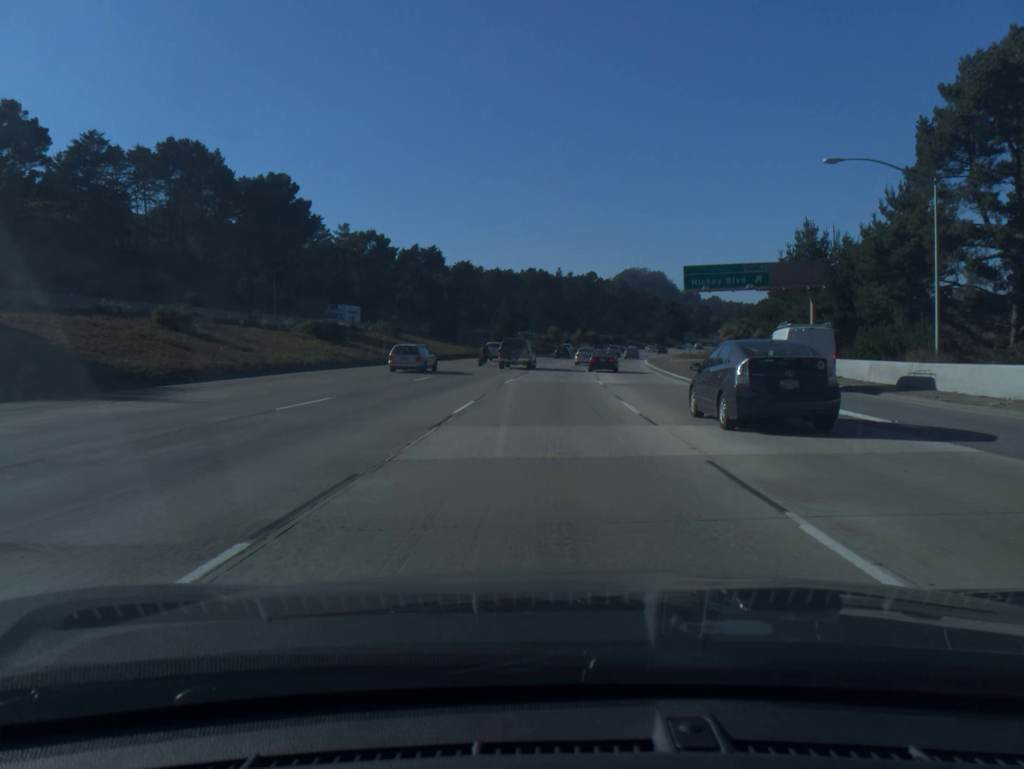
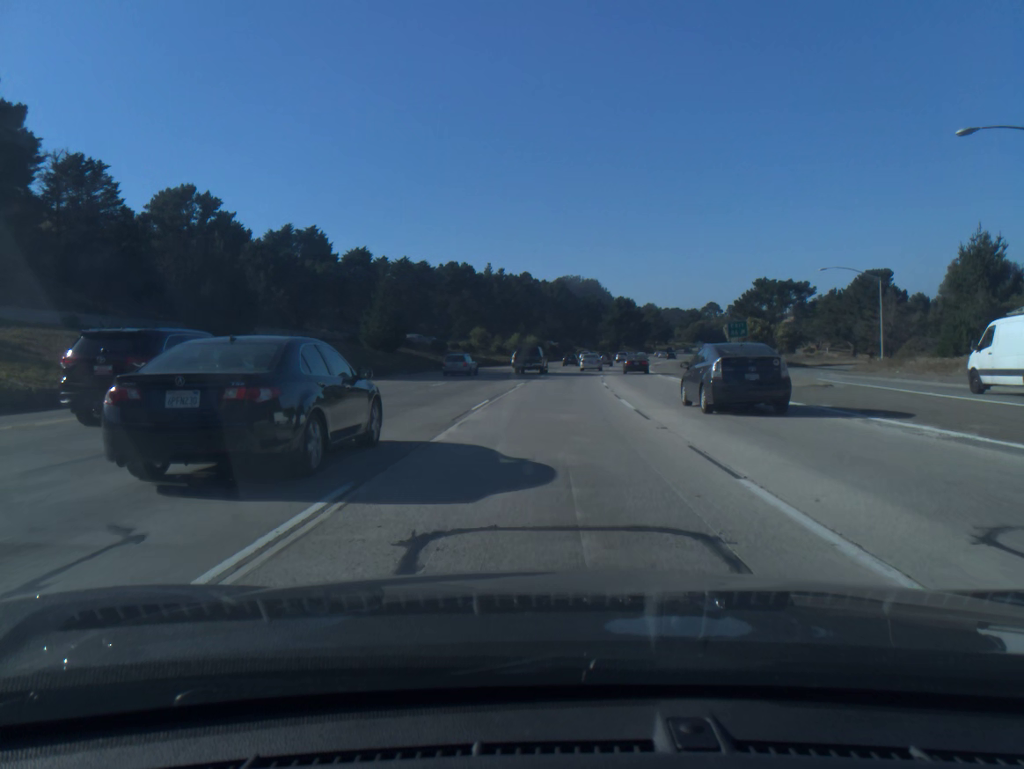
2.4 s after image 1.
(+1.9, +55.6) m; +5°
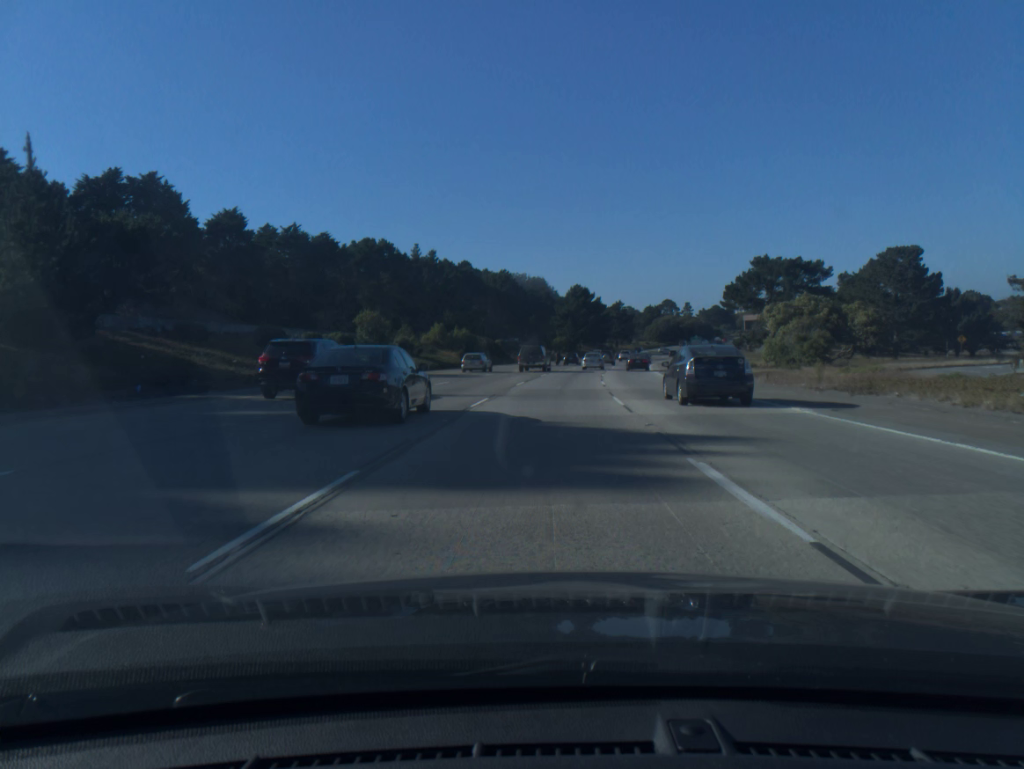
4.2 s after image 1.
(+1.6, +42.6) m; +4°
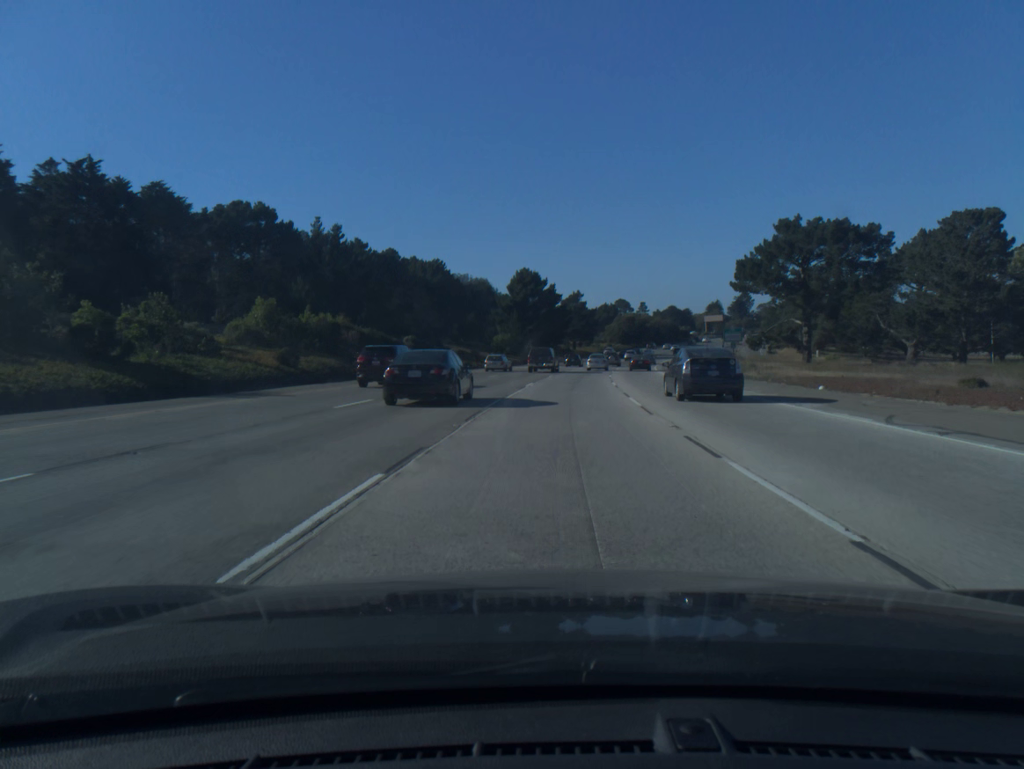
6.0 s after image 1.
(+1.4, +43.7) m; +4°
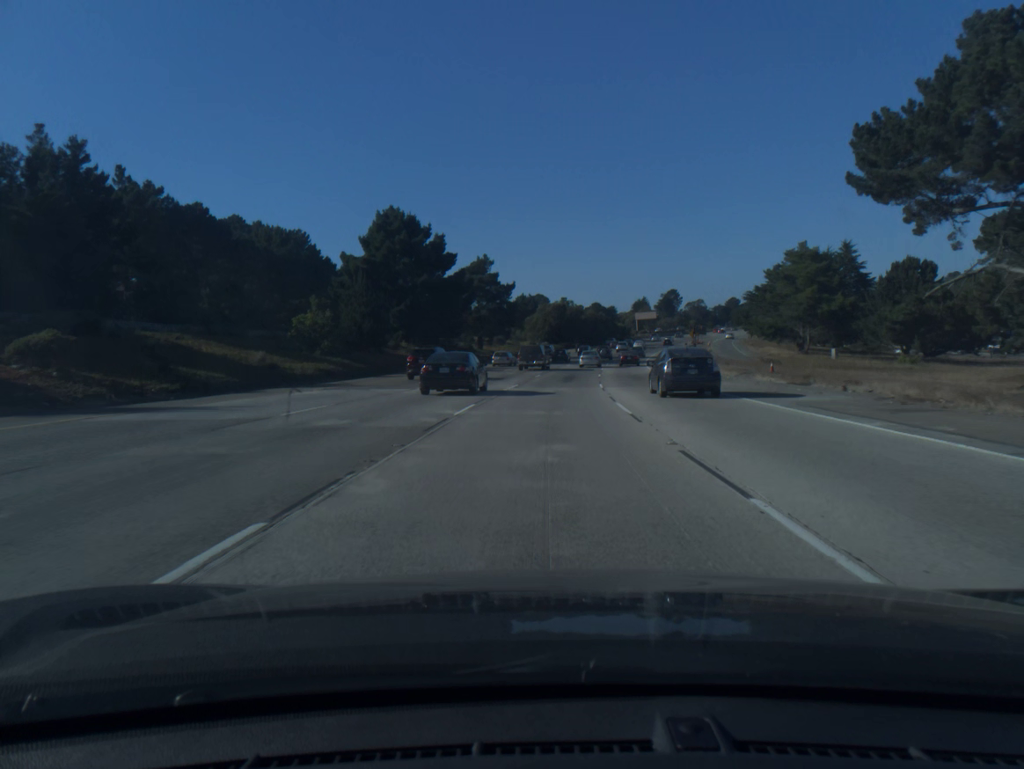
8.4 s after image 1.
(+3.6, +60.1) m; +6°
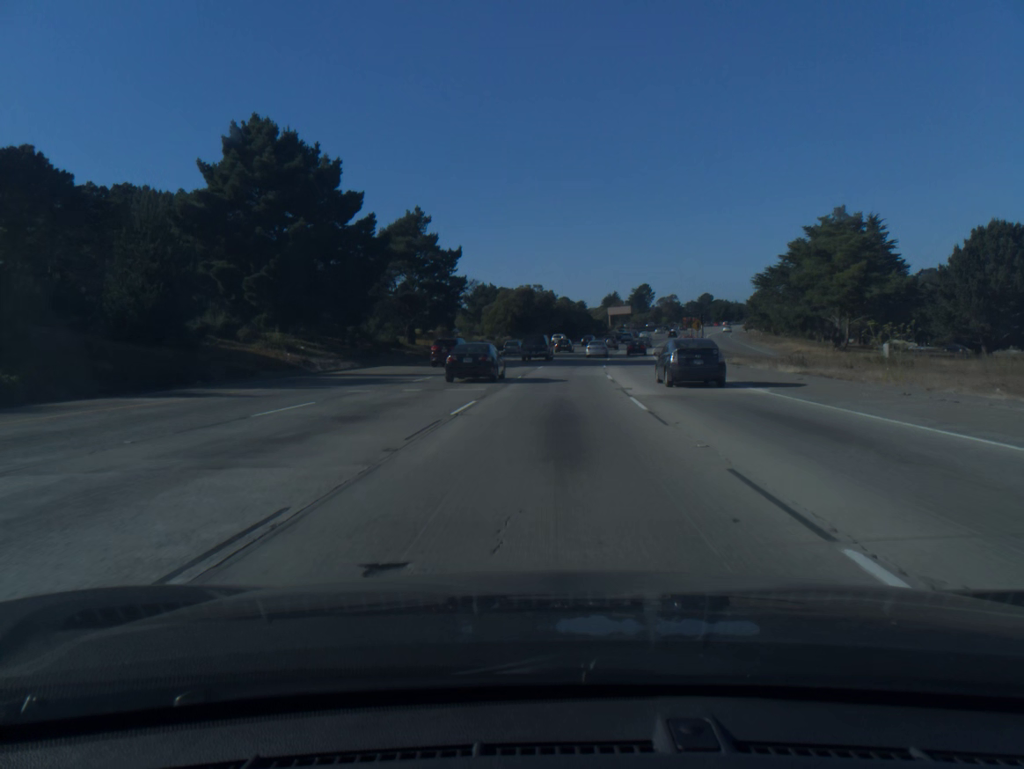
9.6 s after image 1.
(+0.6, +30.9) m; +2°
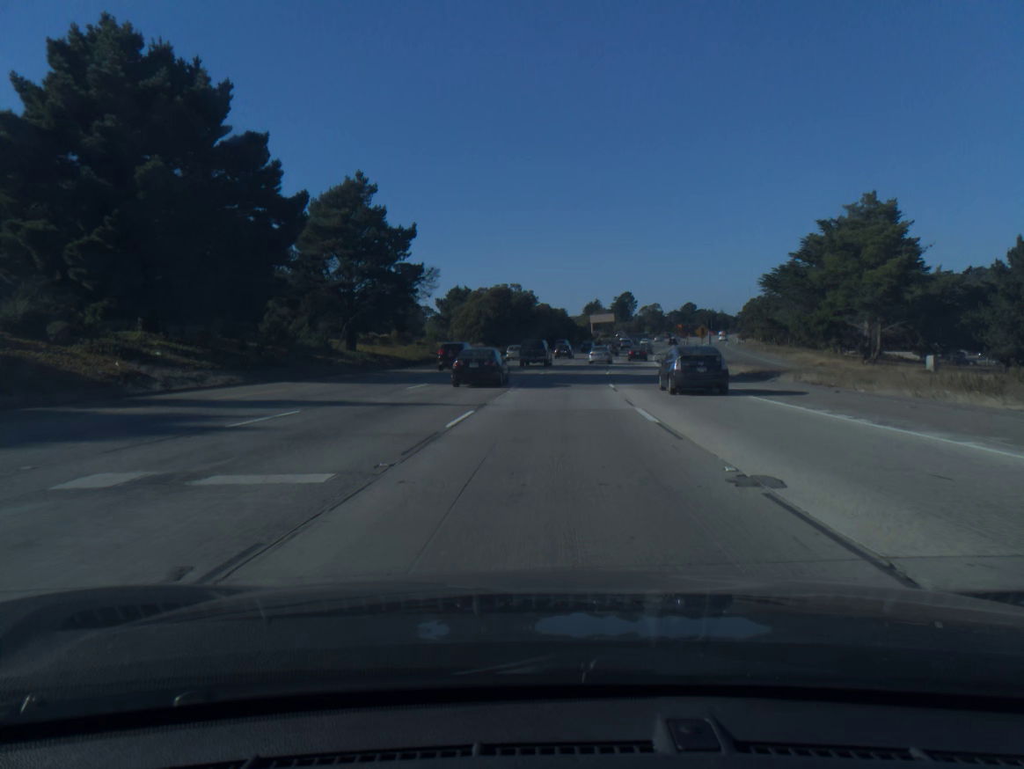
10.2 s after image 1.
(+0.2, +15.6) m; +2°
